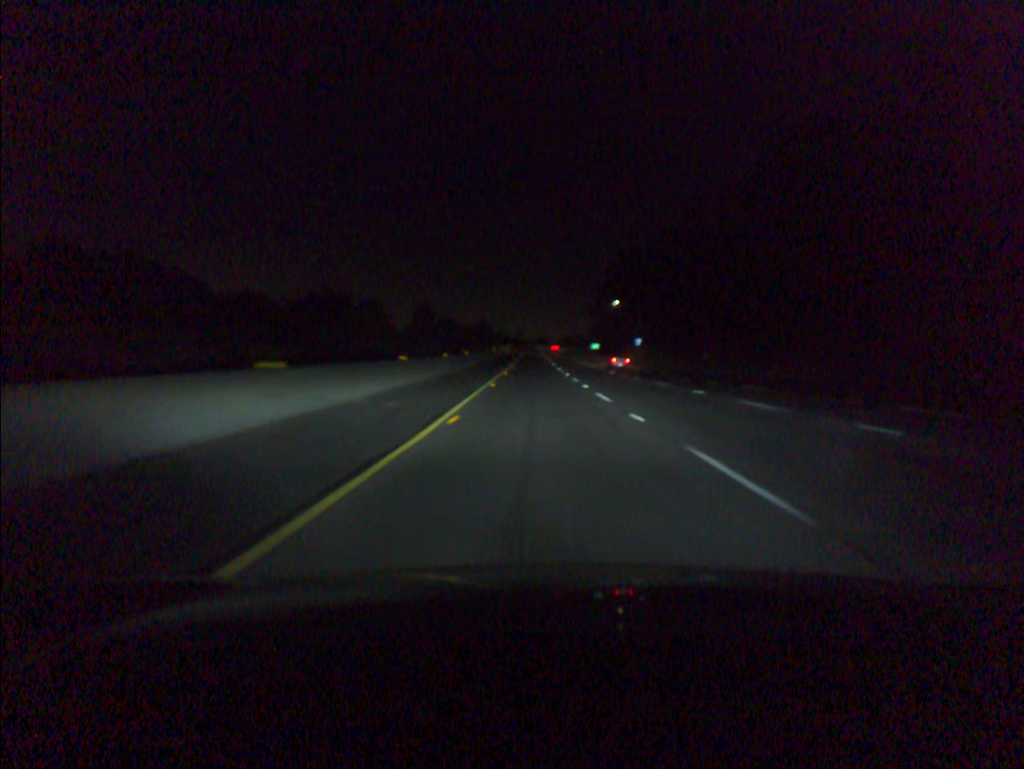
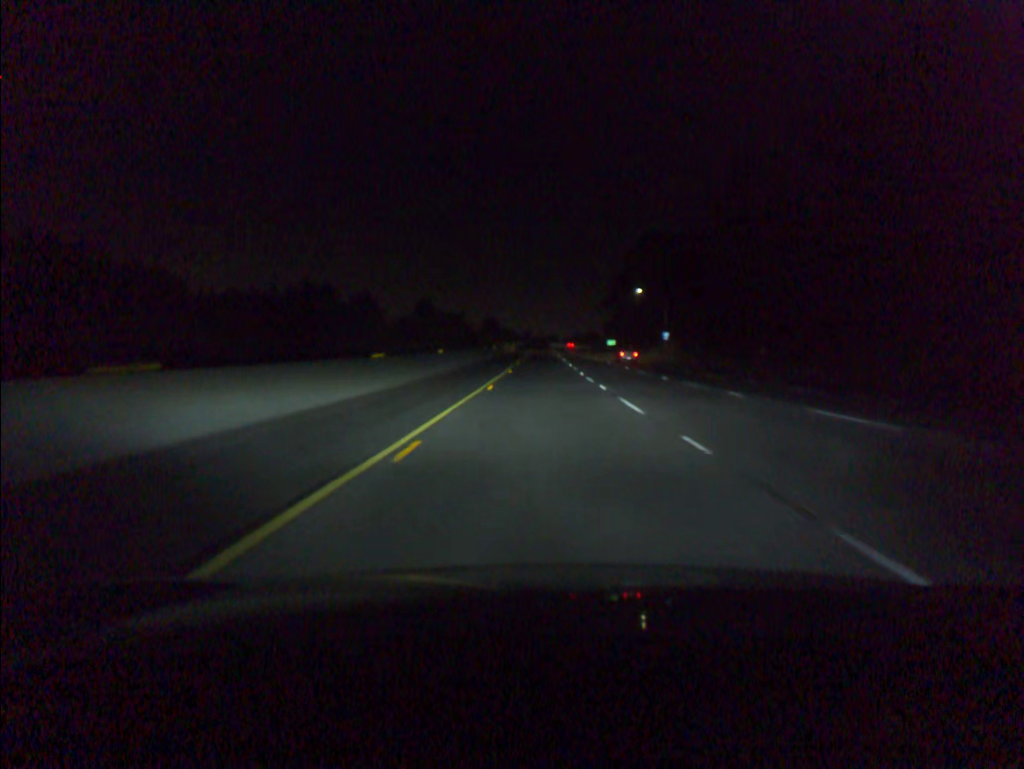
(-0.2, +19.9) m; -1°
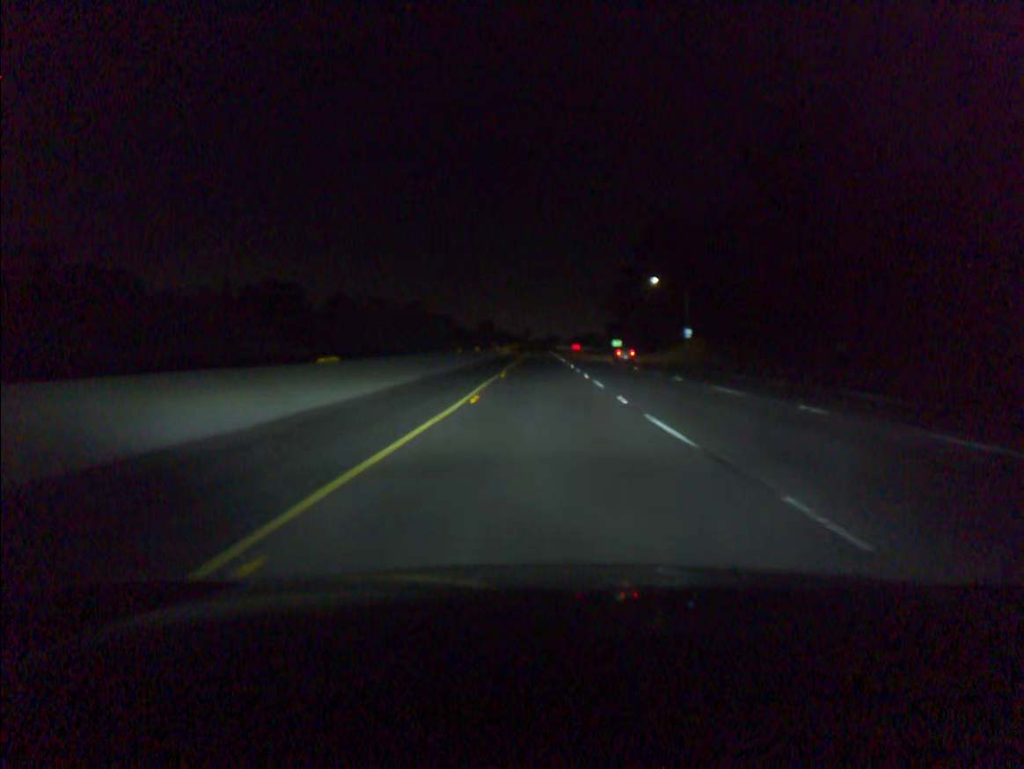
(0.0, +19.9) m; 0°
